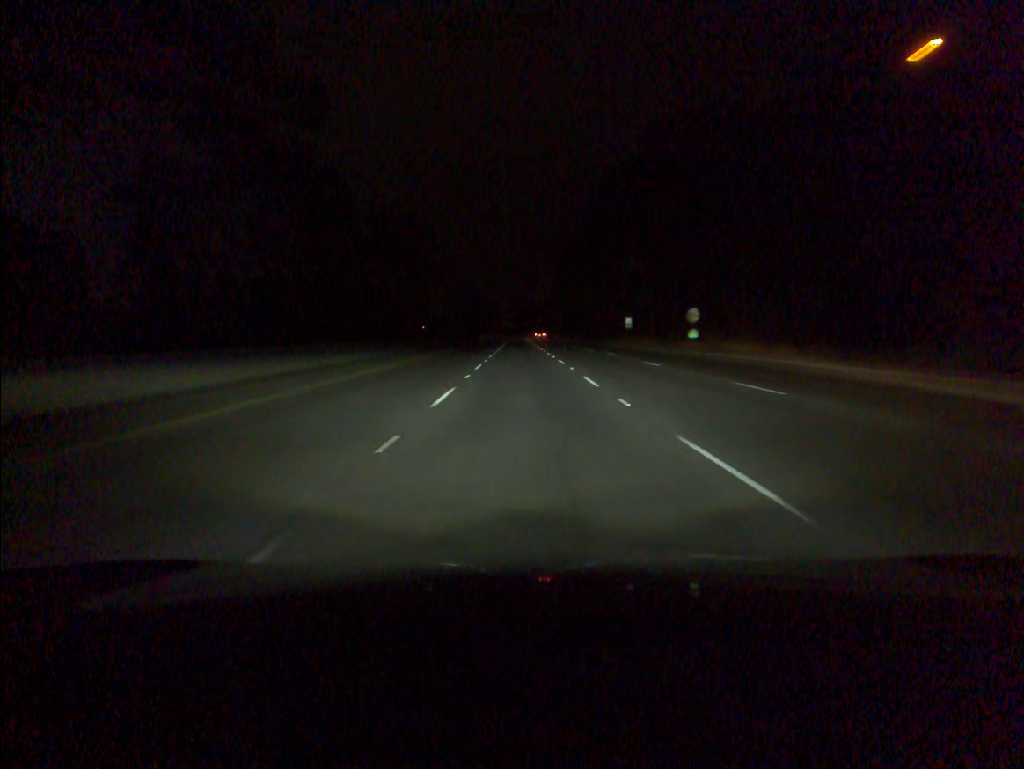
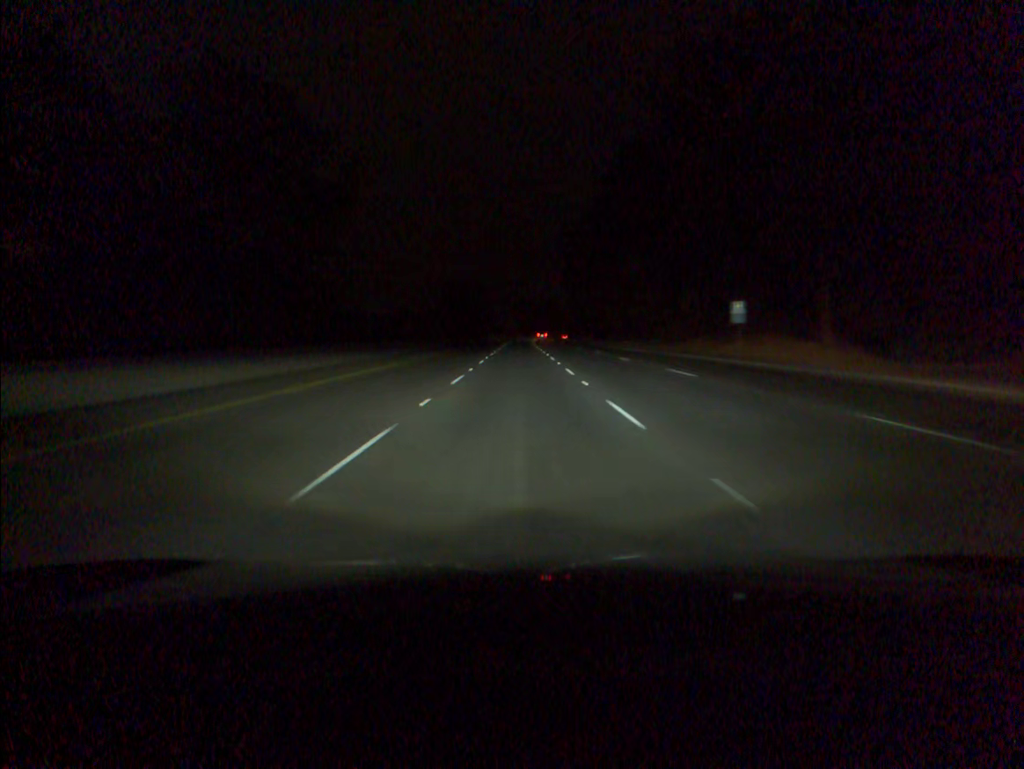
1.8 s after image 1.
(-0.1, +52.6) m; 0°
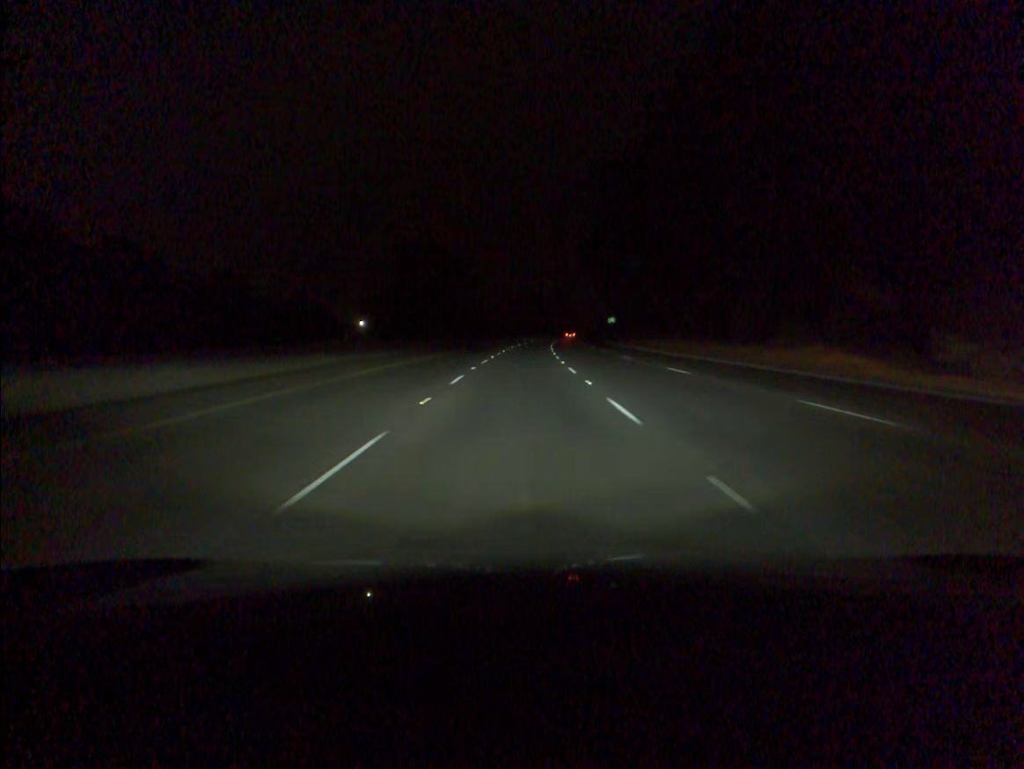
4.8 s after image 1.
(-0.3, +87.2) m; 0°
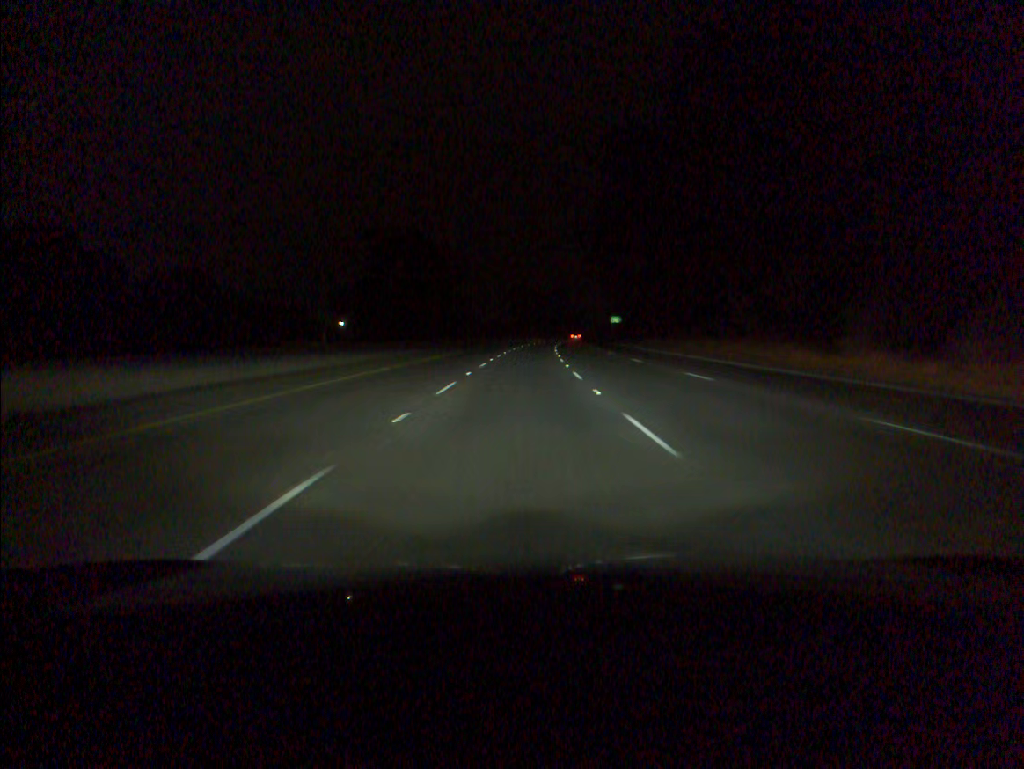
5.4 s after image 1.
(0.0, +17.4) m; 0°
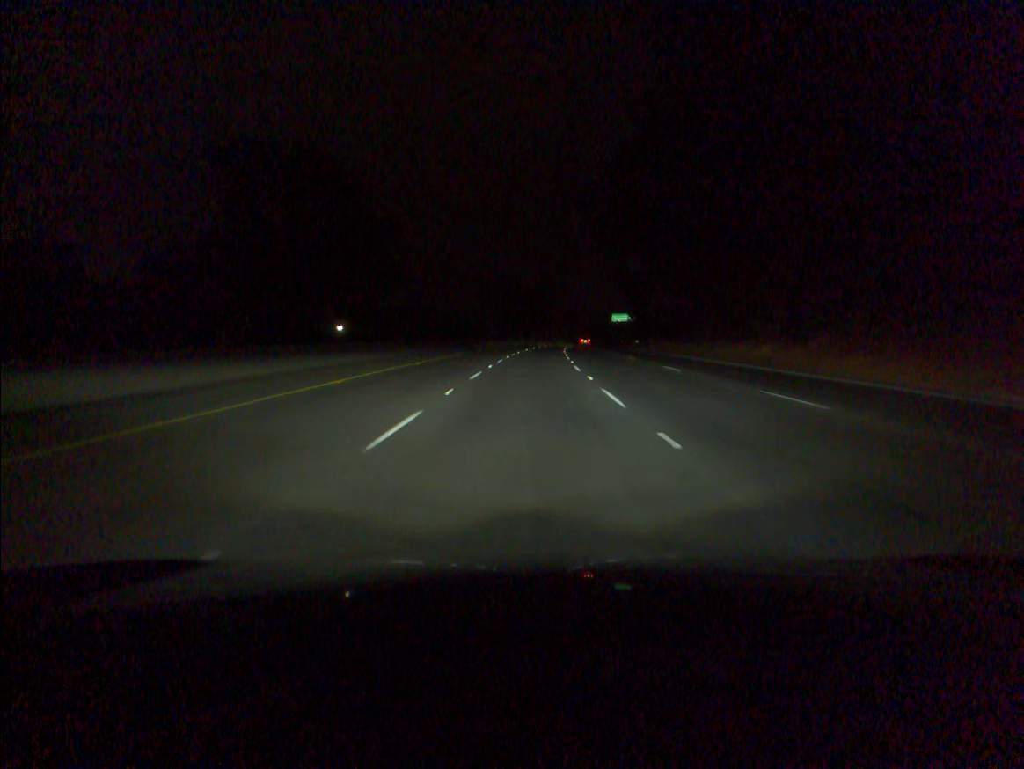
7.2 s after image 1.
(+0.5, +52.3) m; +1°
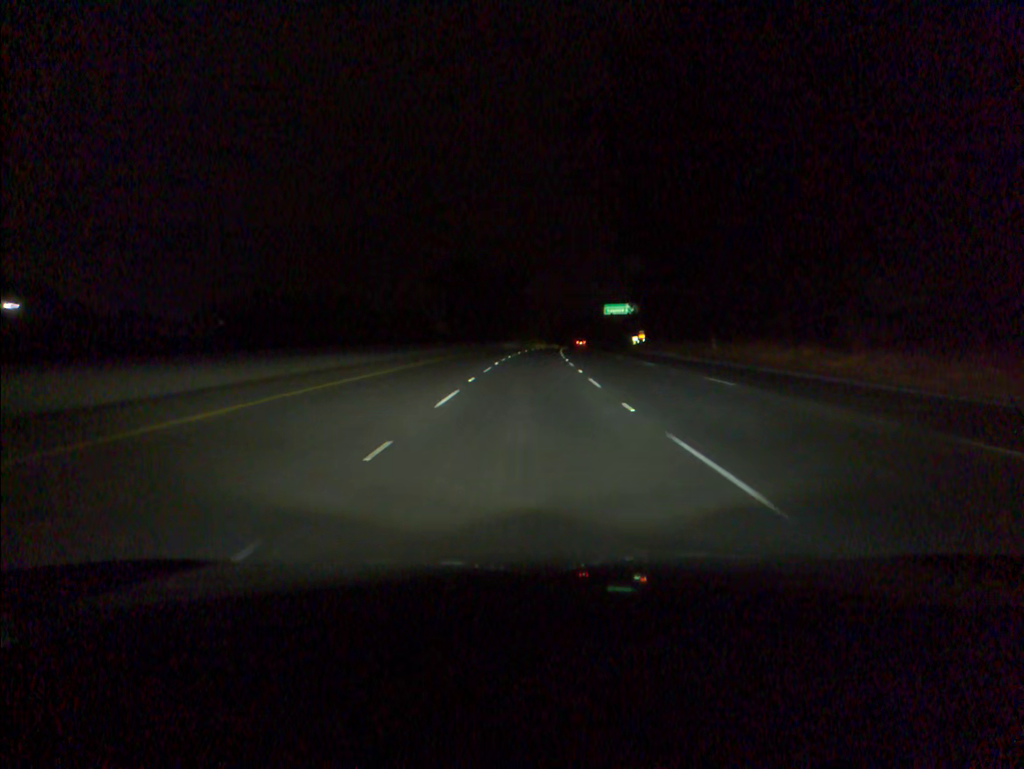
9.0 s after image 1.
(+1.0, +52.5) m; +2°
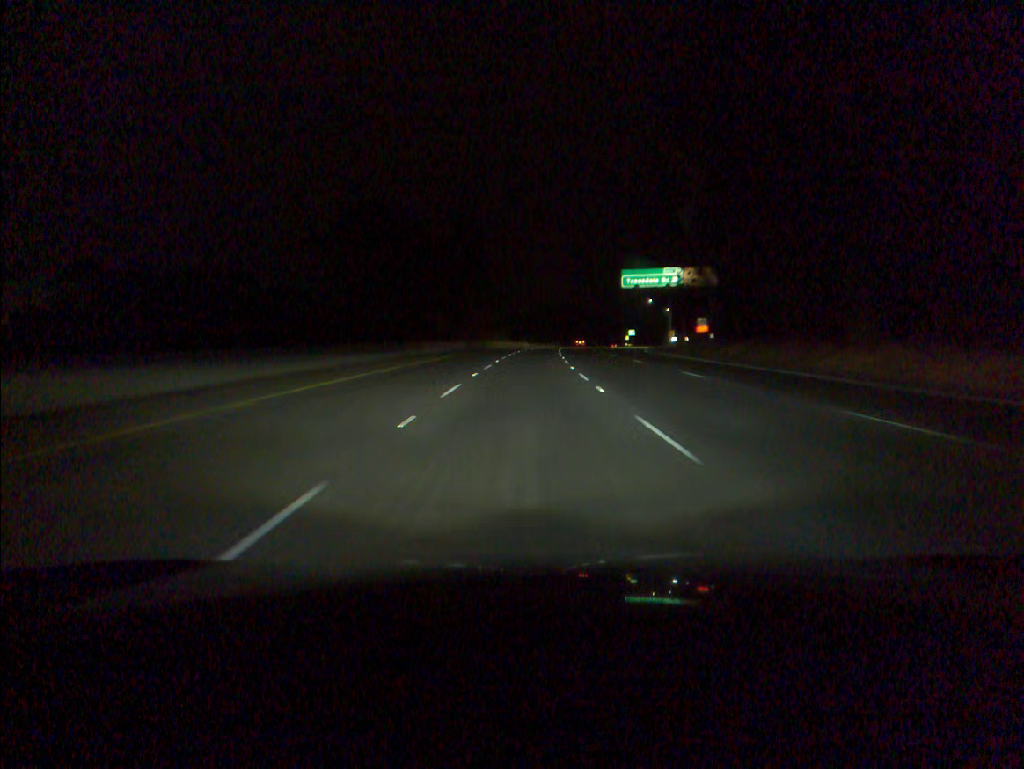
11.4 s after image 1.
(+1.6, +70.4) m; +3°
